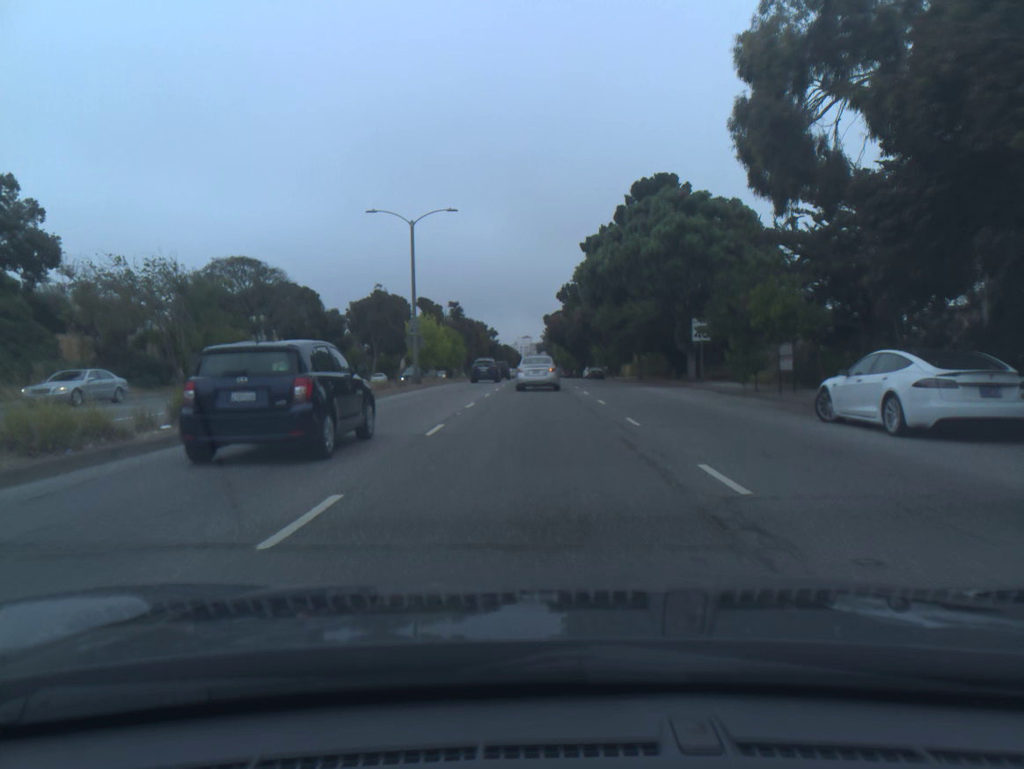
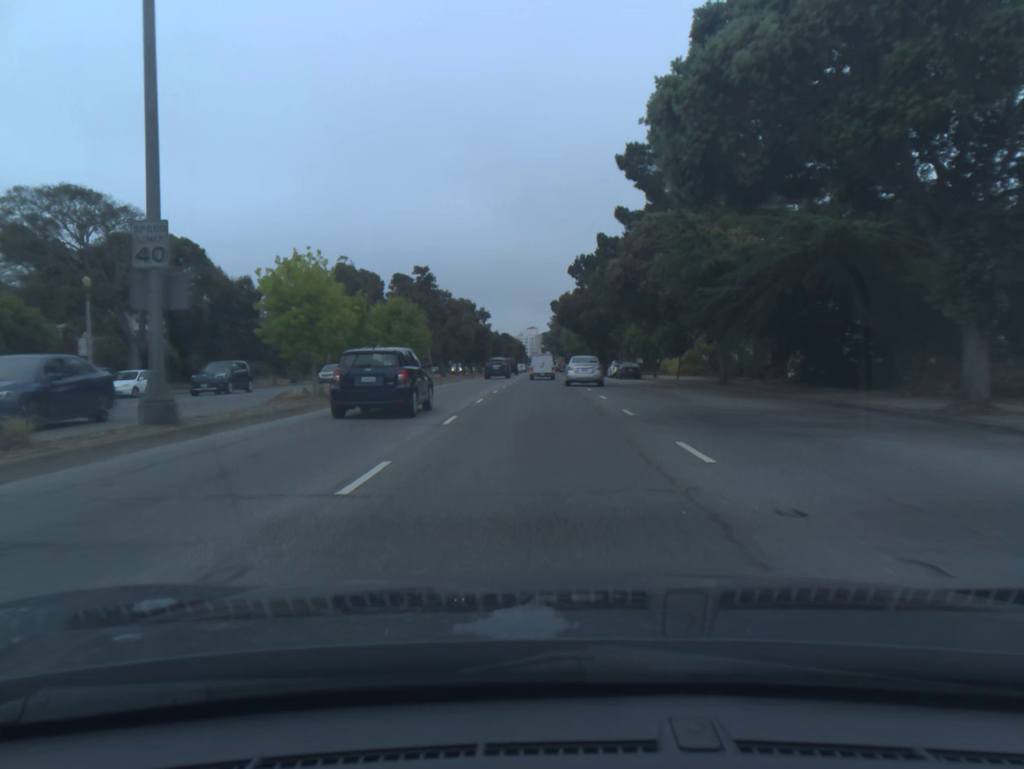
(-0.2, +27.3) m; -1°
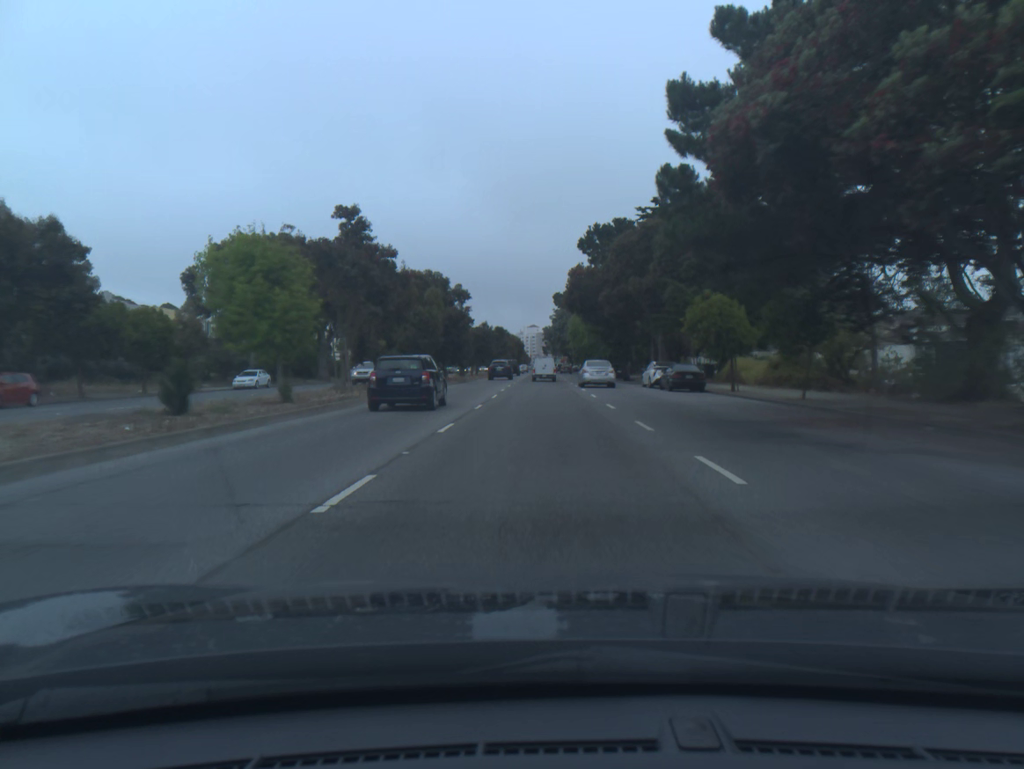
(+0.1, +23.1) m; 0°
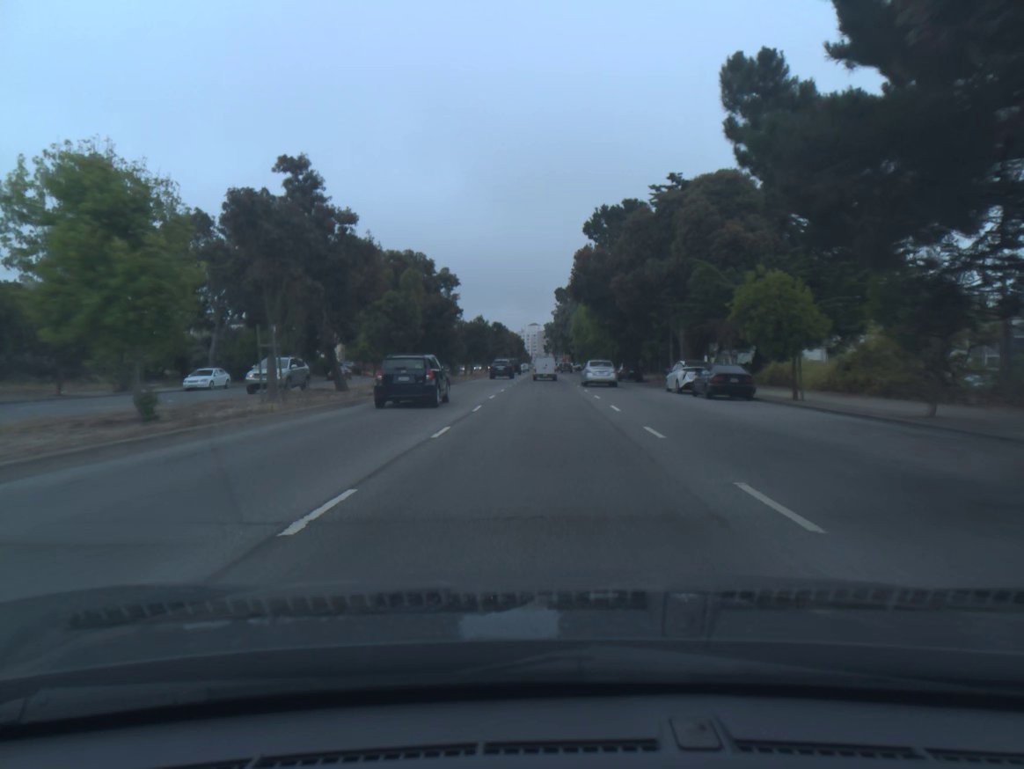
(0.0, +8.3) m; 0°
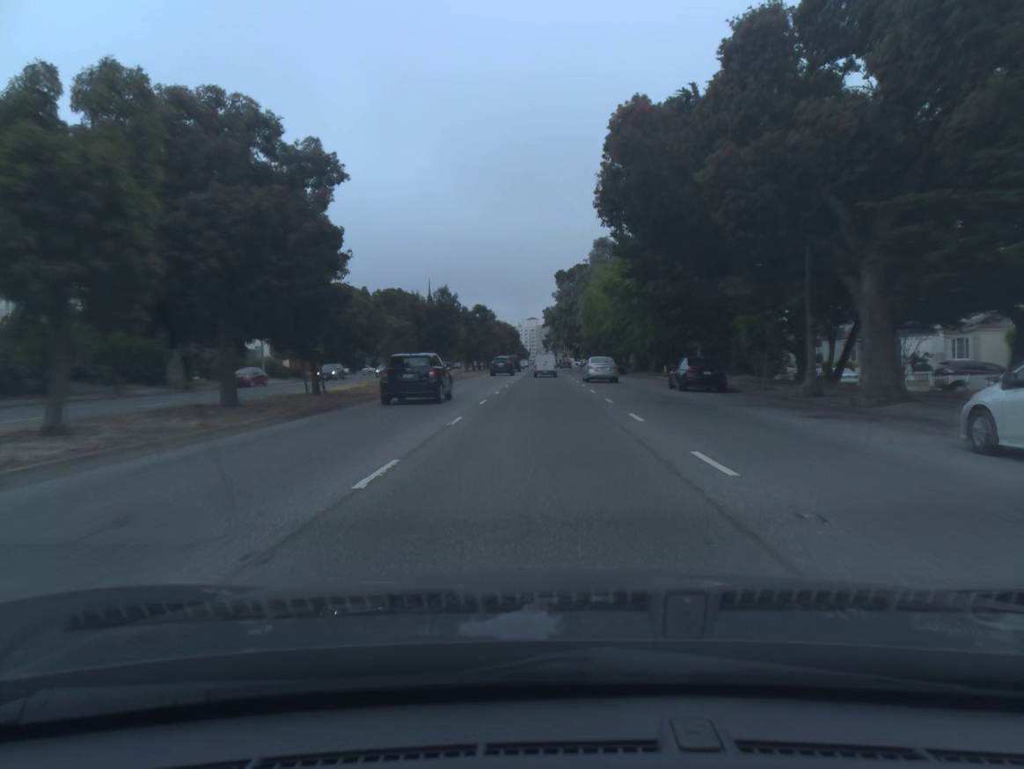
(+0.1, +26.5) m; 0°
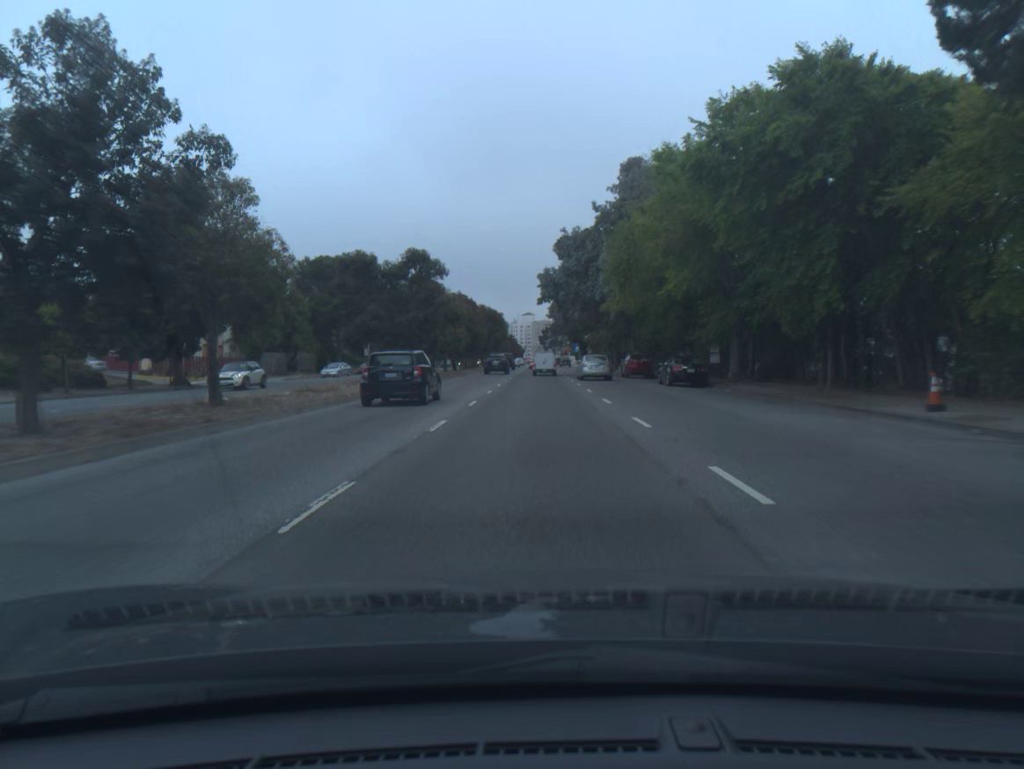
(0.0, +38.0) m; 0°
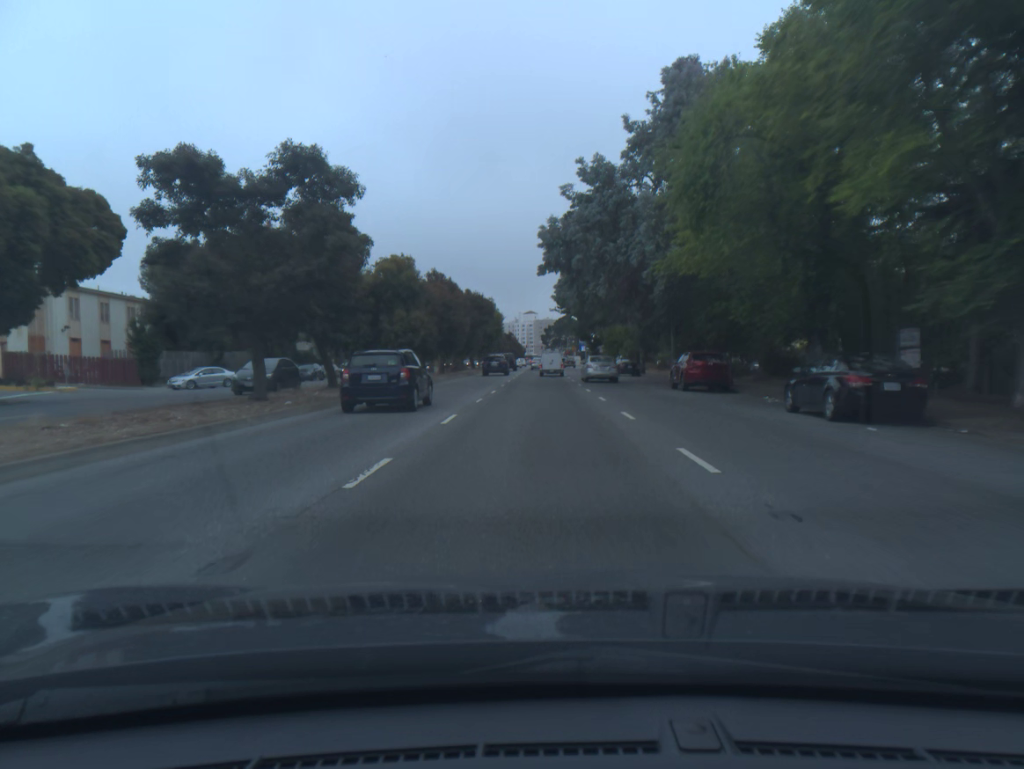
(0.0, +20.0) m; 0°
